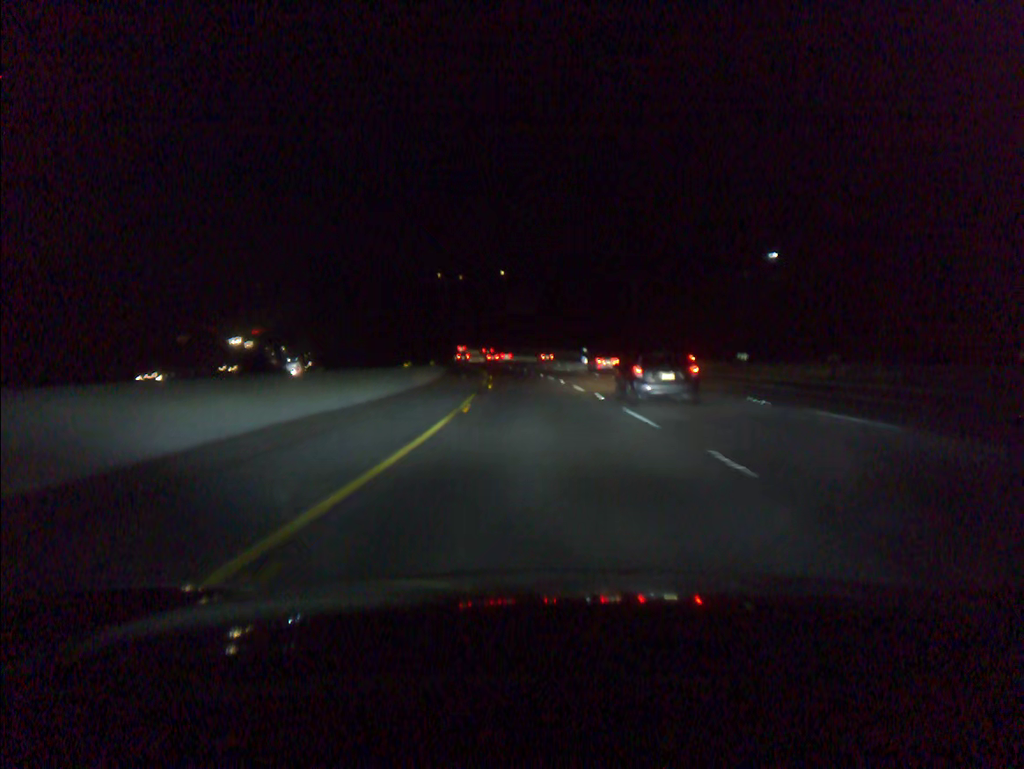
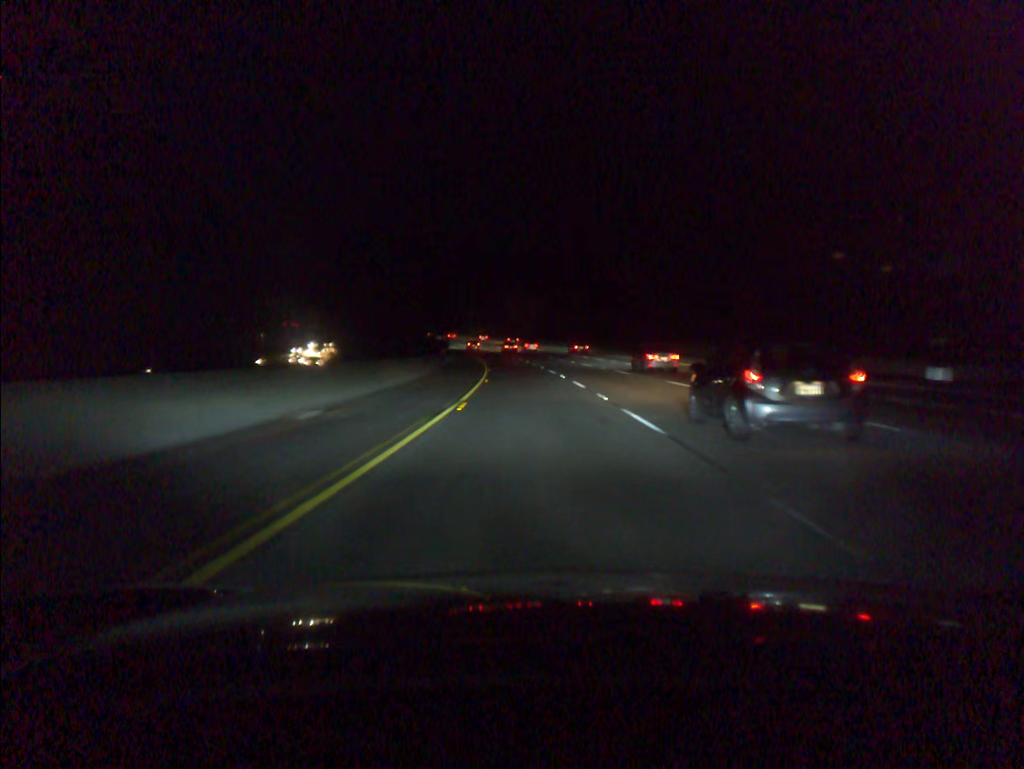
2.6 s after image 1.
(-5.8, +88.4) m; -8°
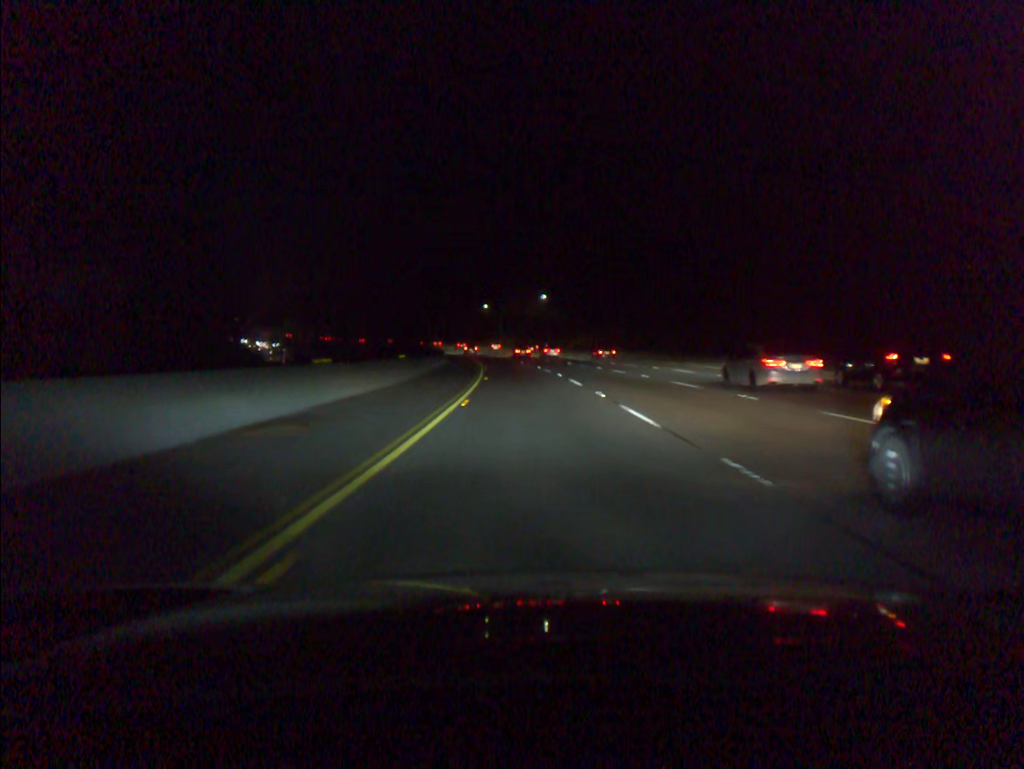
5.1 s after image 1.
(-5.5, +86.3) m; -7°
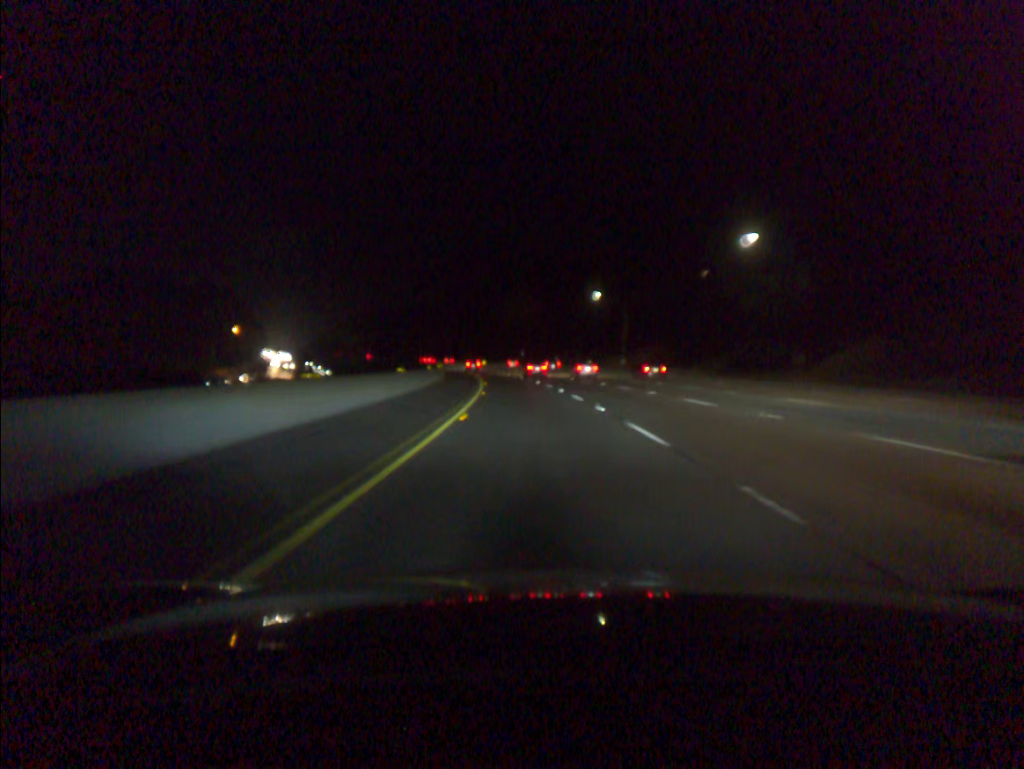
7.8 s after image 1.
(-6.3, +88.2) m; -8°
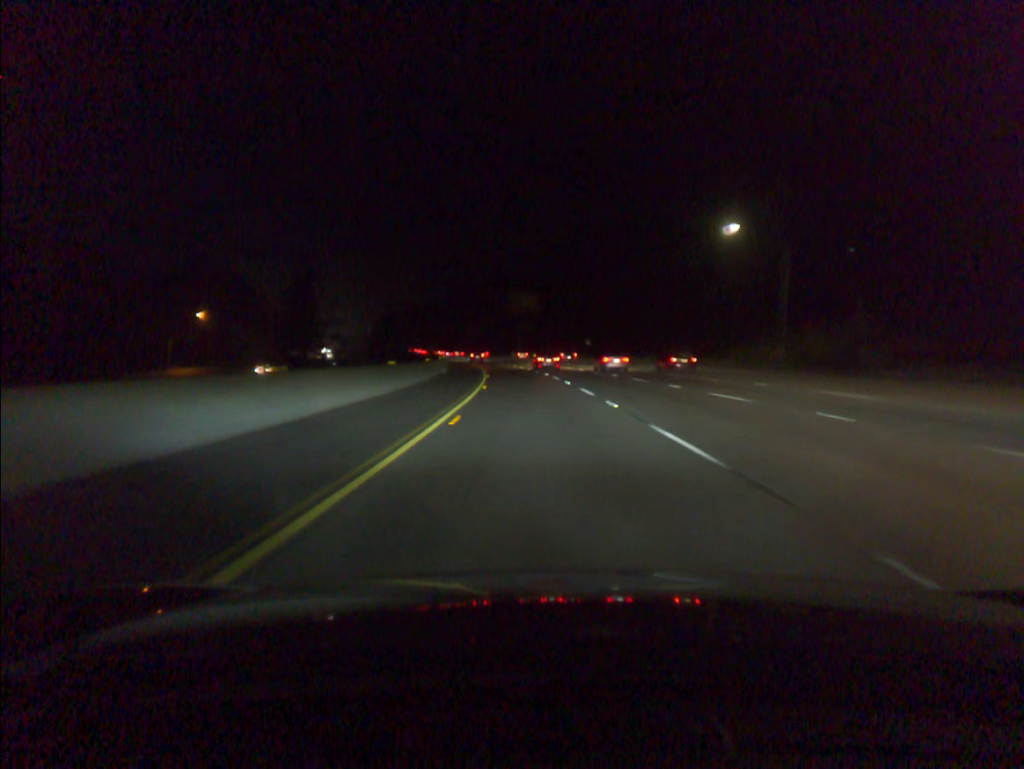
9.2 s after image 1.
(-1.7, +46.6) m; -4°
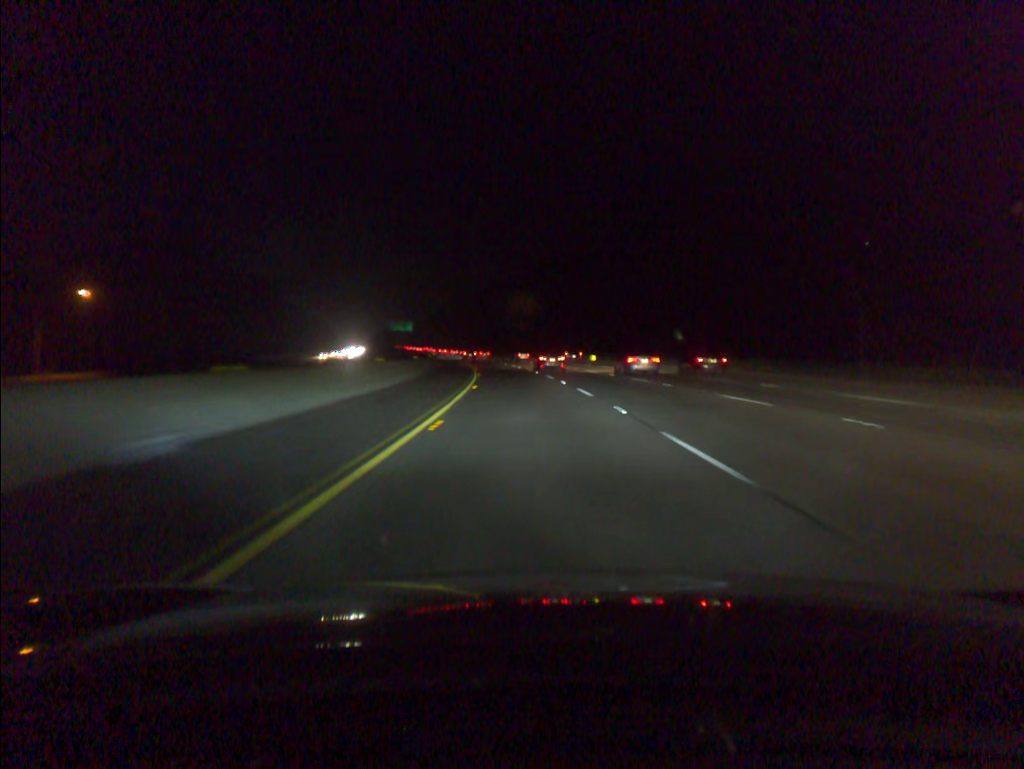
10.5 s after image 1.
(-1.5, +45.2) m; -3°
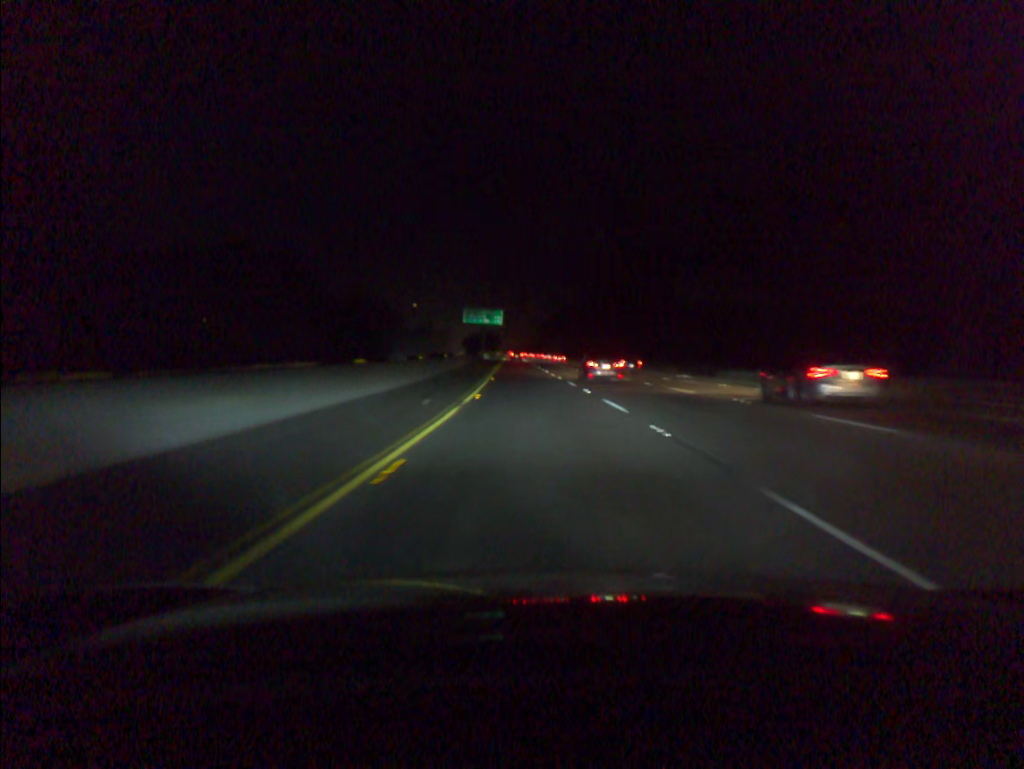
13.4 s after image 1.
(-7.5, +92.2) m; -9°
